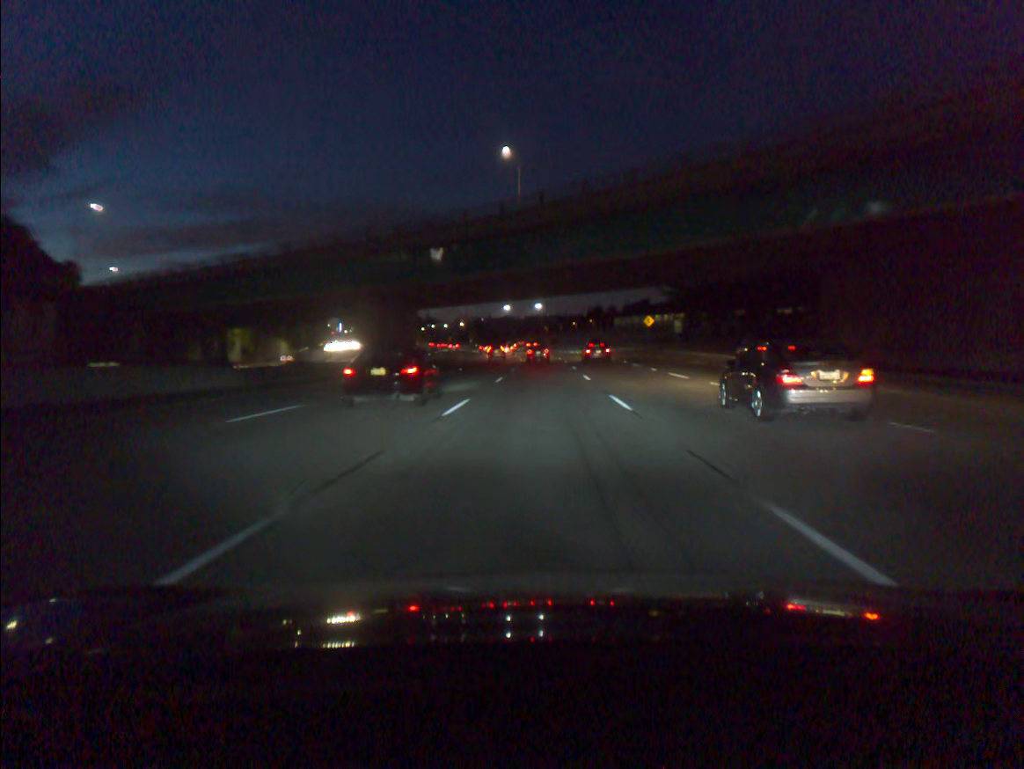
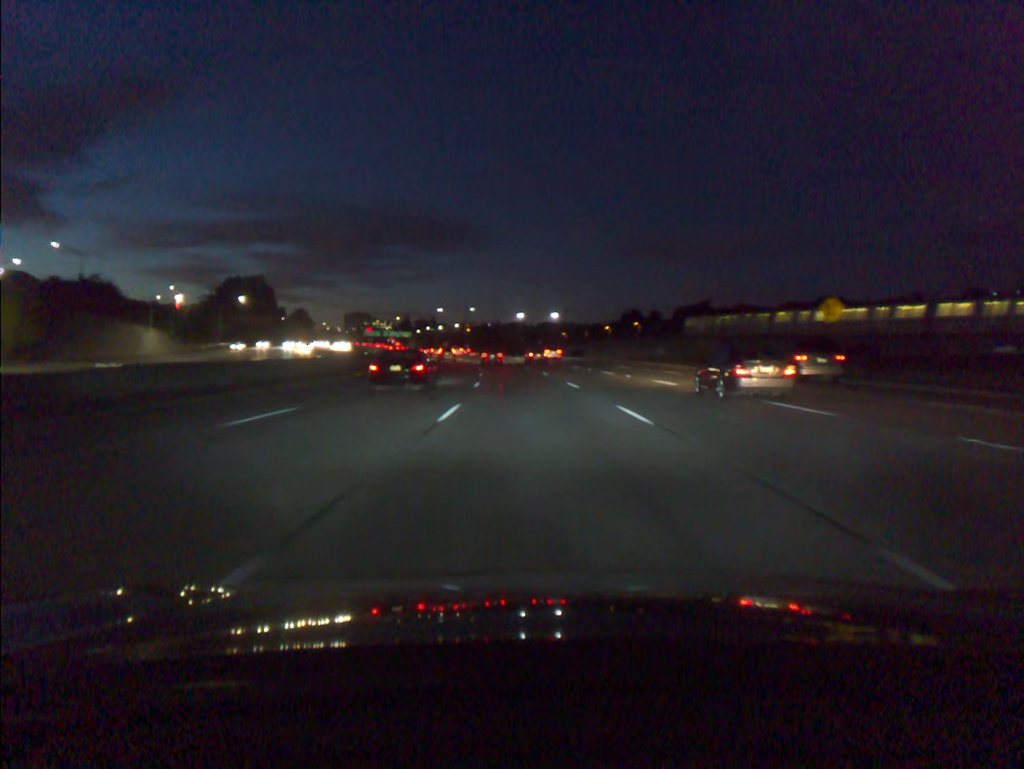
(-0.2, +72.4) m; -1°
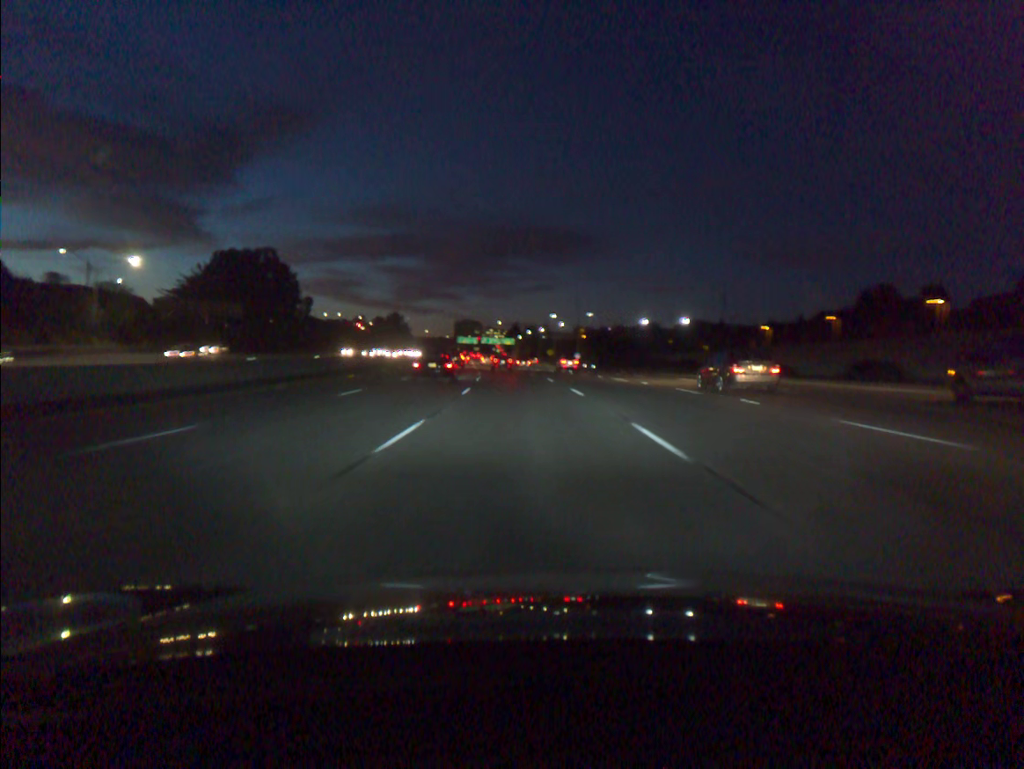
(-6.5, +89.9) m; -9°
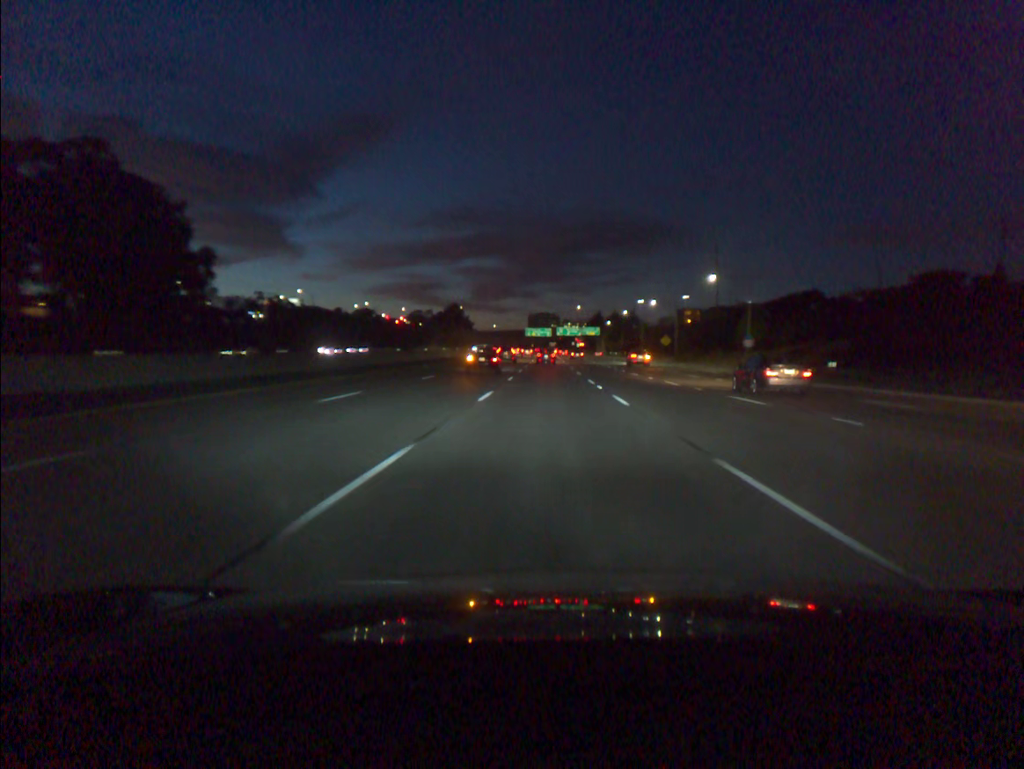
(-5.8, +90.0) m; -6°
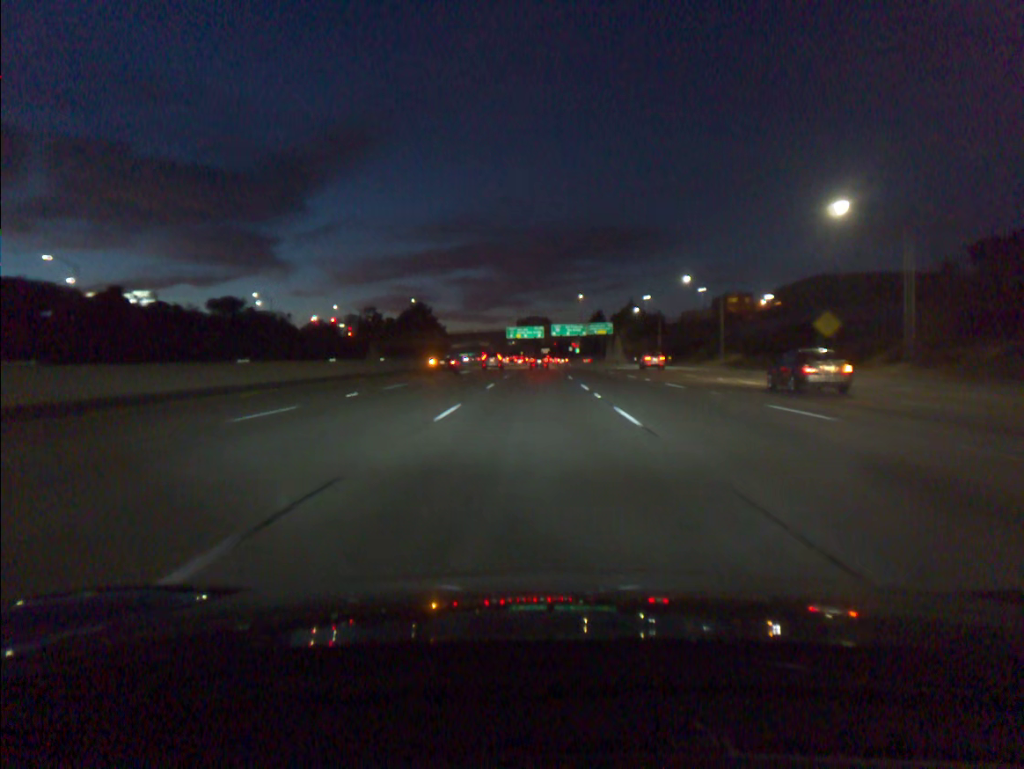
(+0.9, +90.5) m; +1°
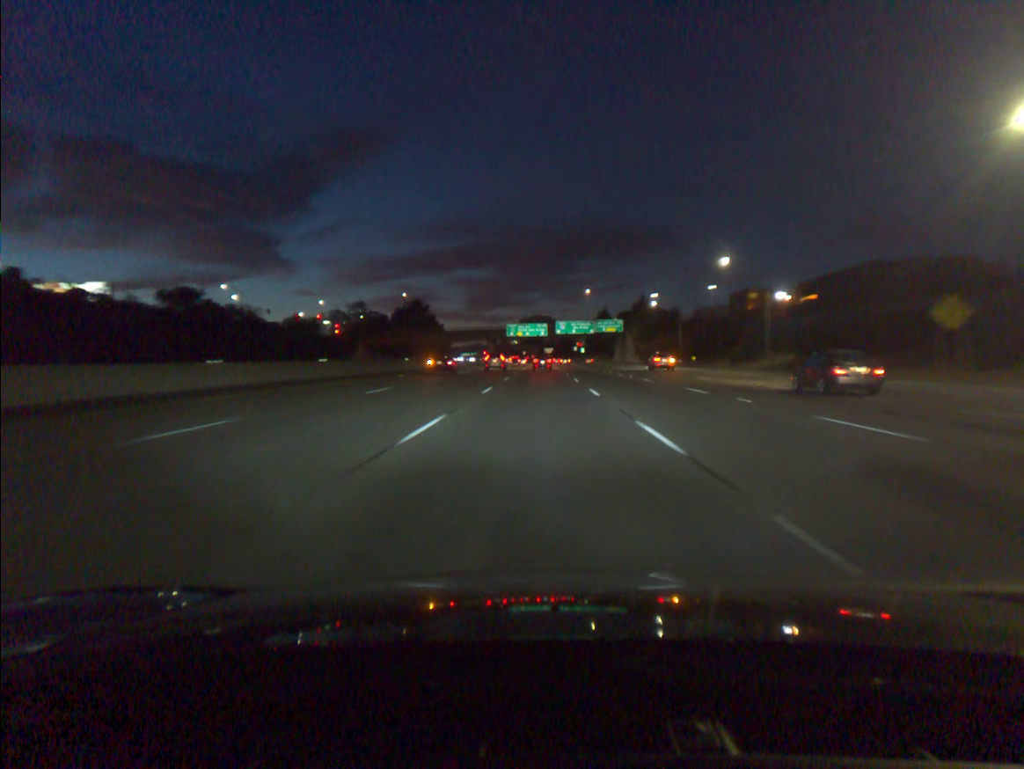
(-0.1, +18.1) m; 0°
